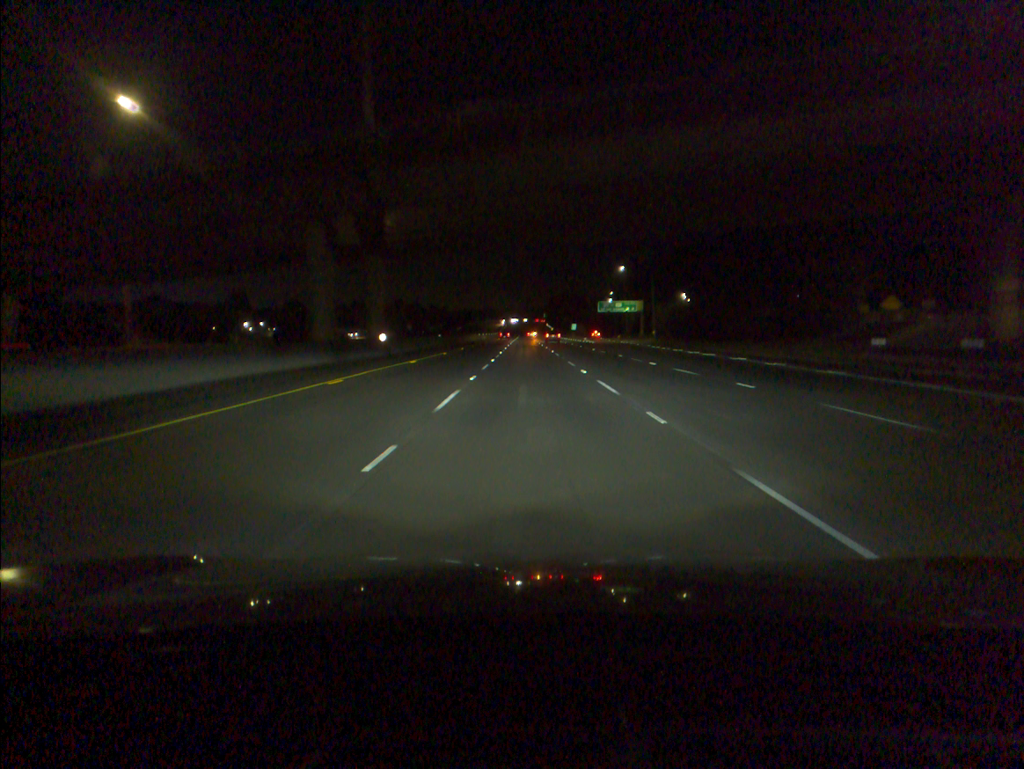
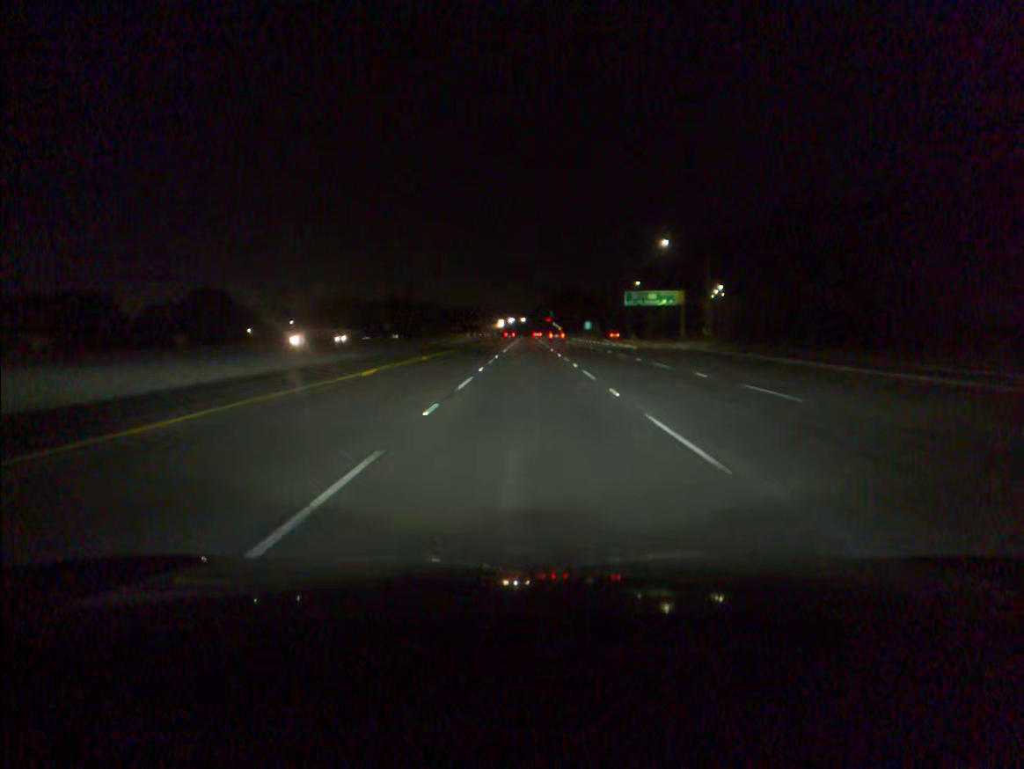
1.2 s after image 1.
(0.0, +39.2) m; 0°
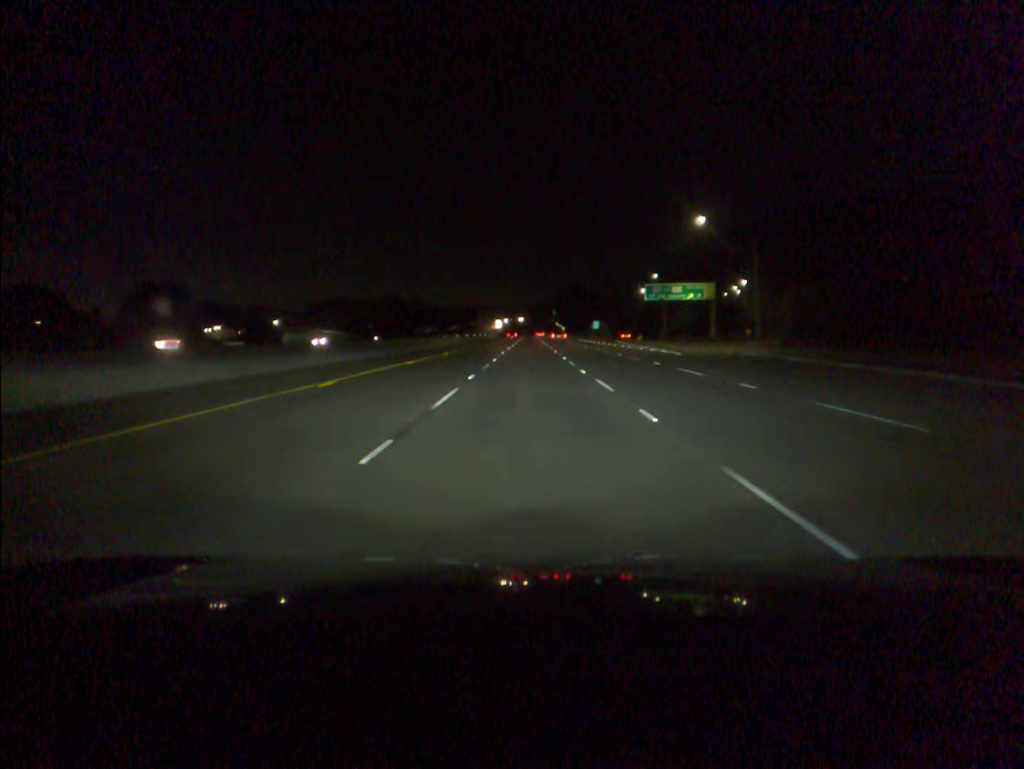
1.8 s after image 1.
(0.0, +19.6) m; 0°
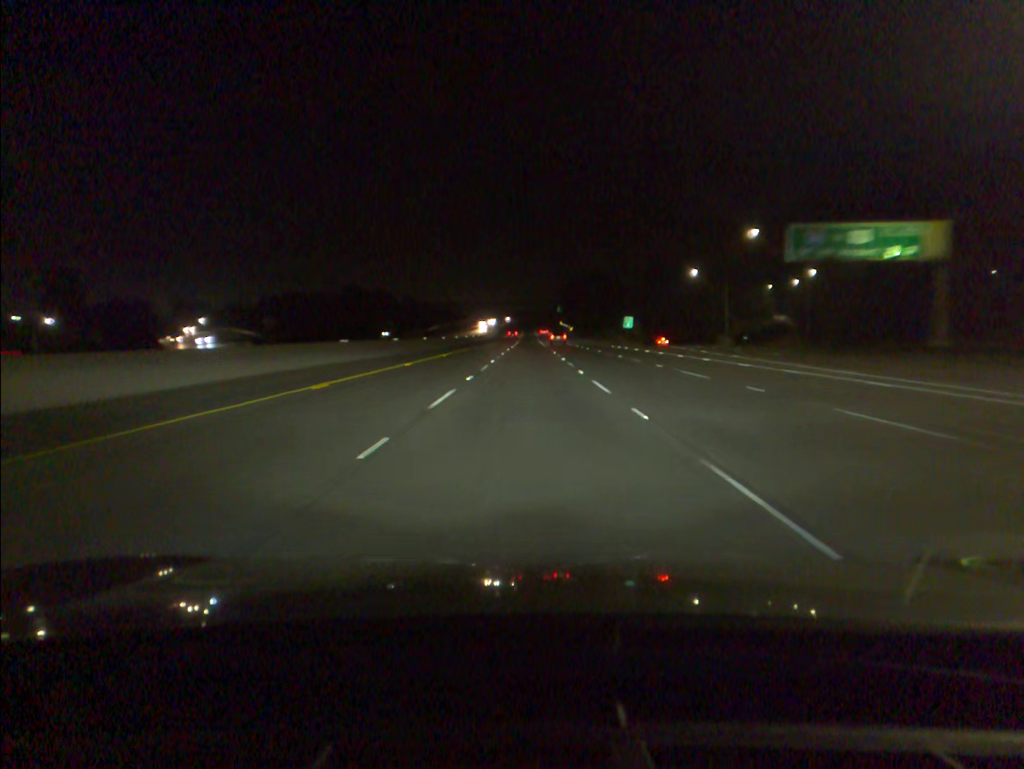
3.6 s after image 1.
(+0.1, +59.1) m; 0°
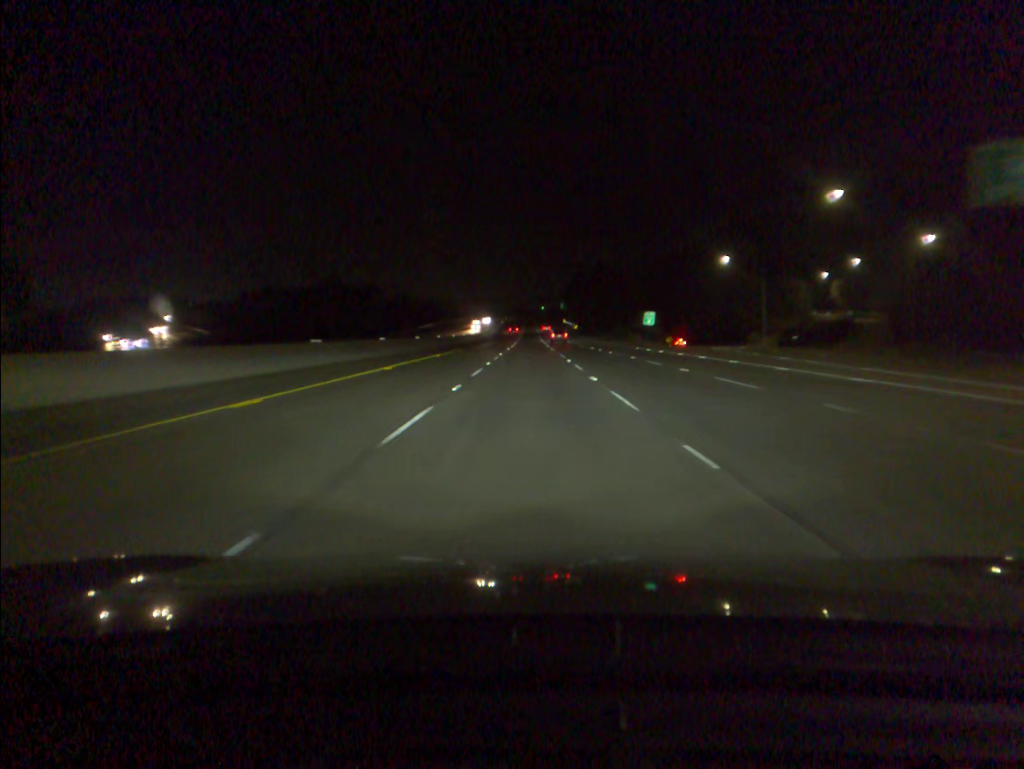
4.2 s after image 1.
(0.0, +19.7) m; 0°
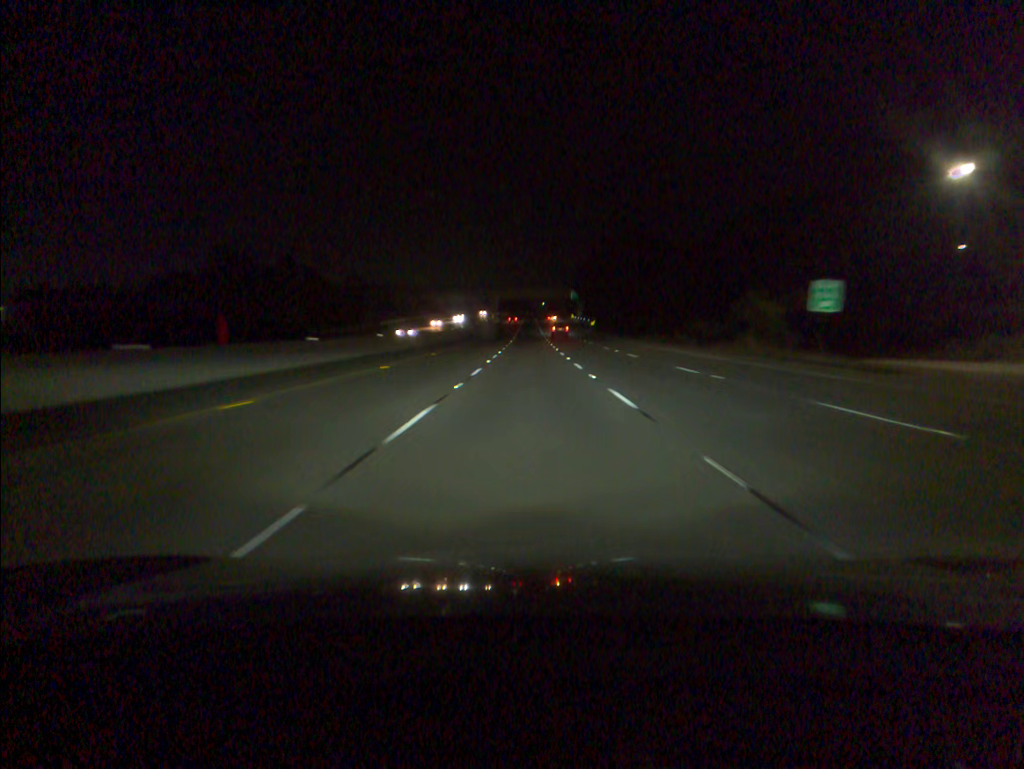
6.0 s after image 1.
(0.0, +59.0) m; 0°
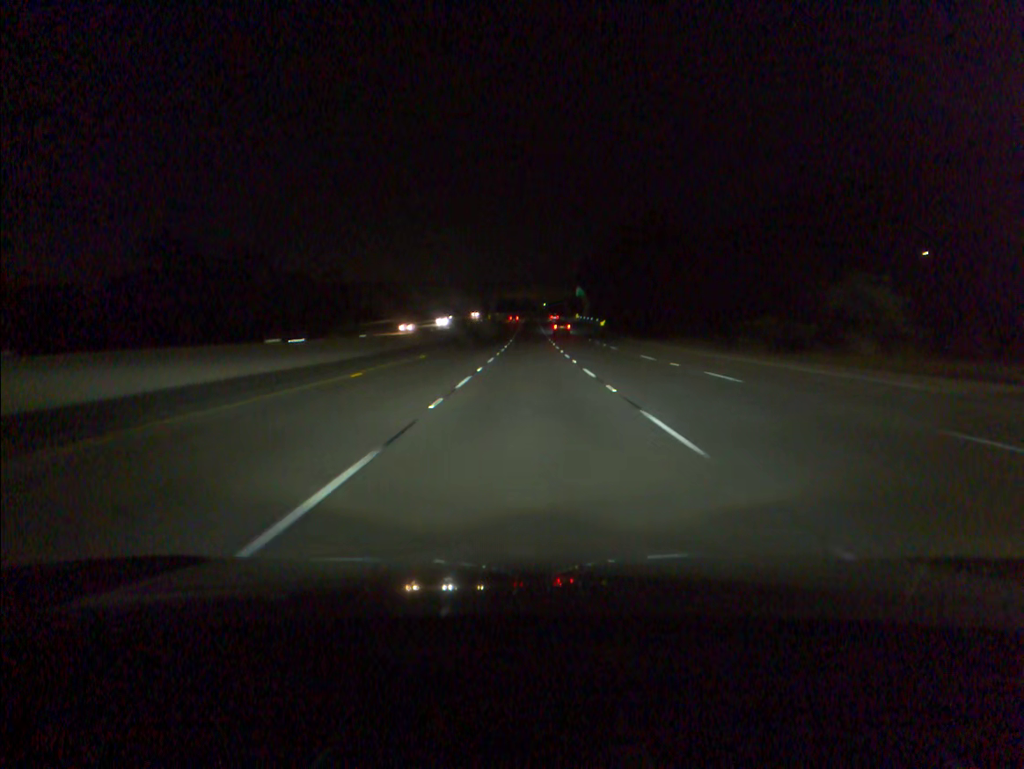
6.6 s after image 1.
(0.0, +19.6) m; 0°
